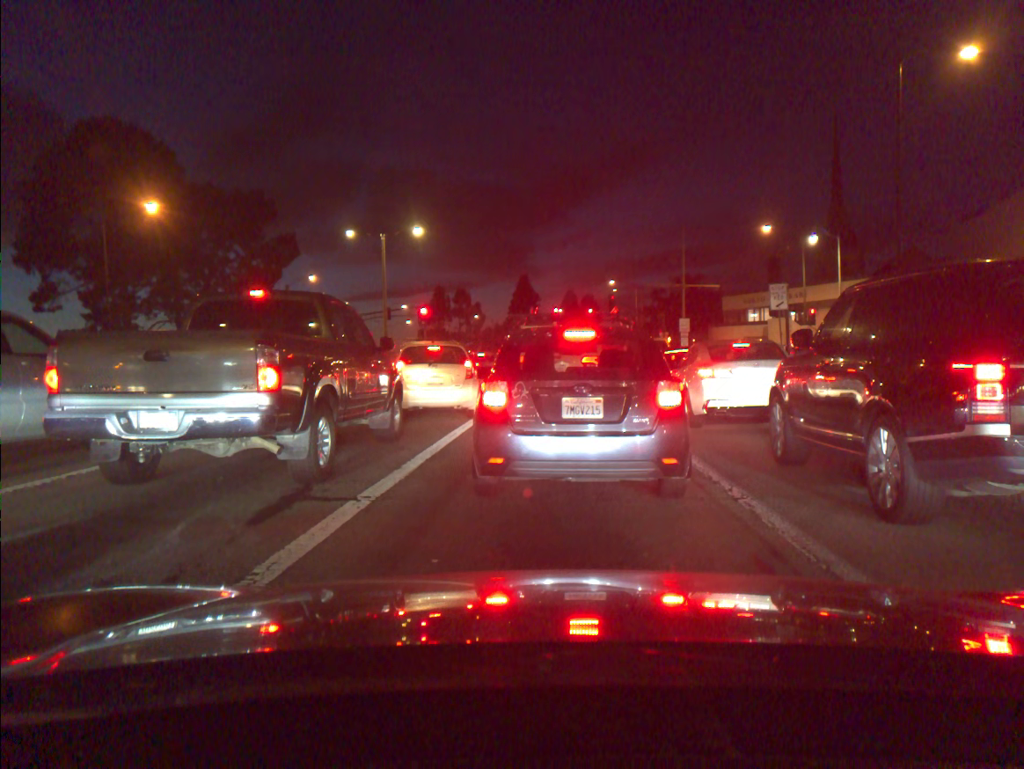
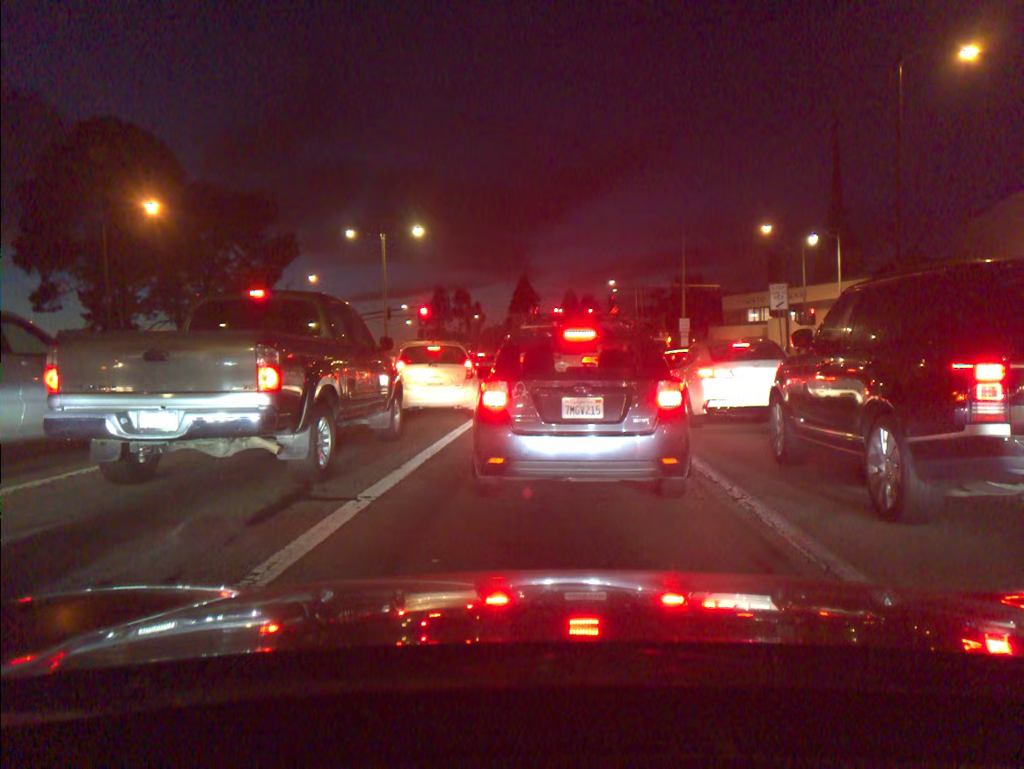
(0.0, 0.0) m; 0°
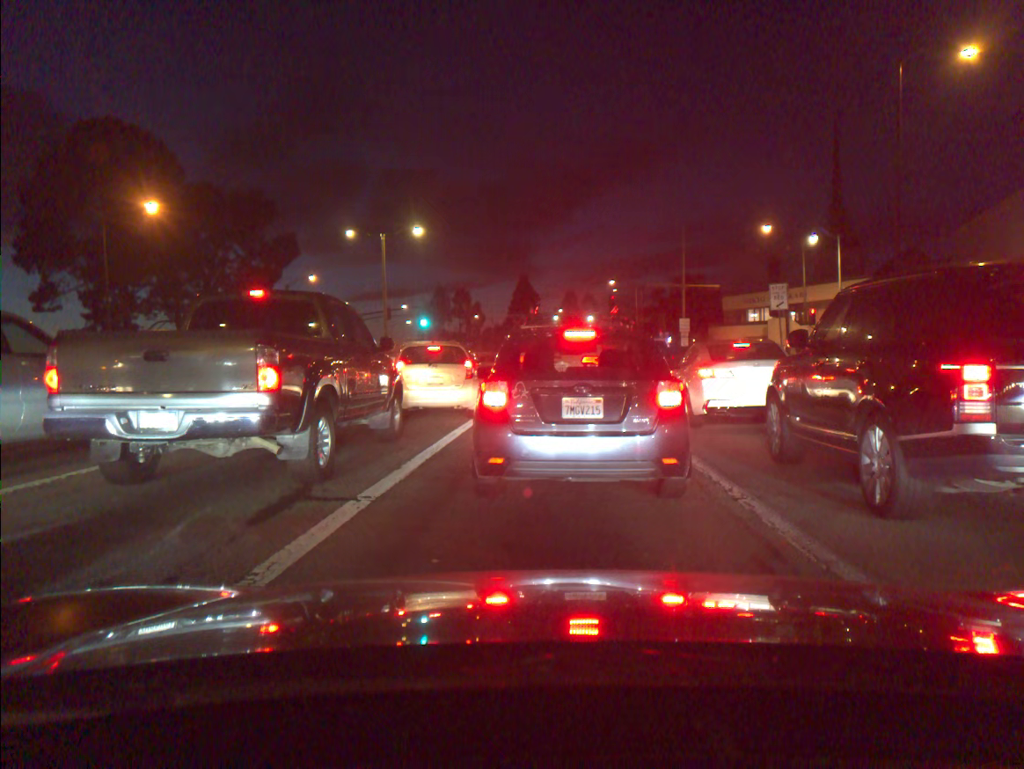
(0.0, 0.0) m; 0°
